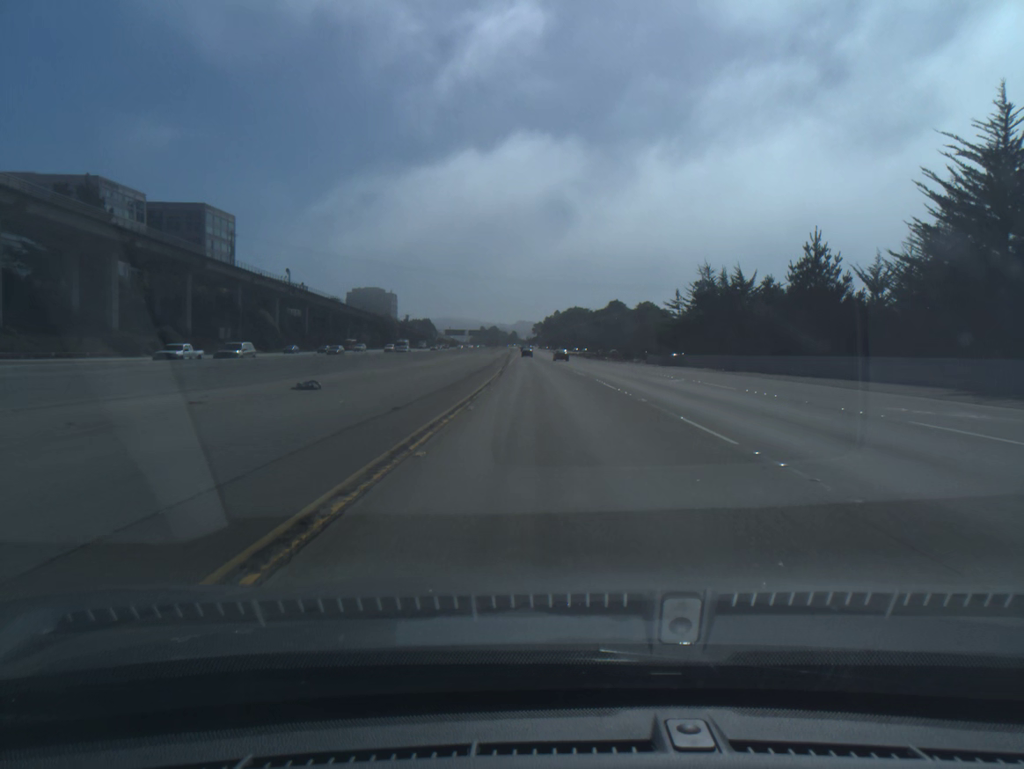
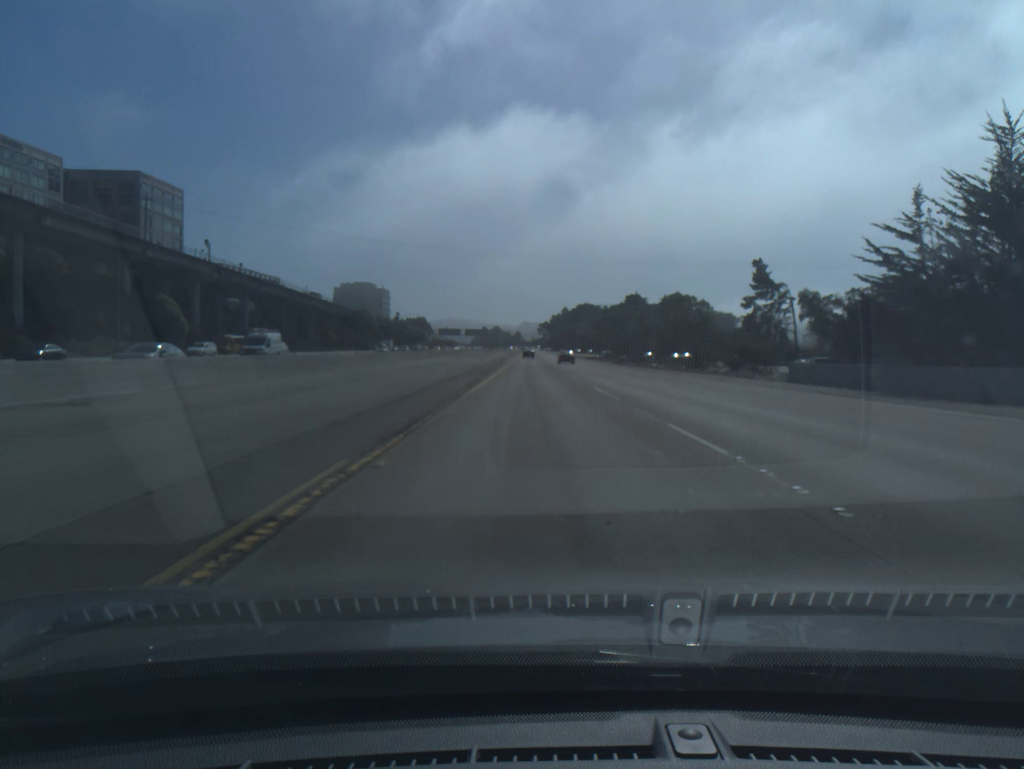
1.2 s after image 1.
(-0.3, +43.7) m; -1°
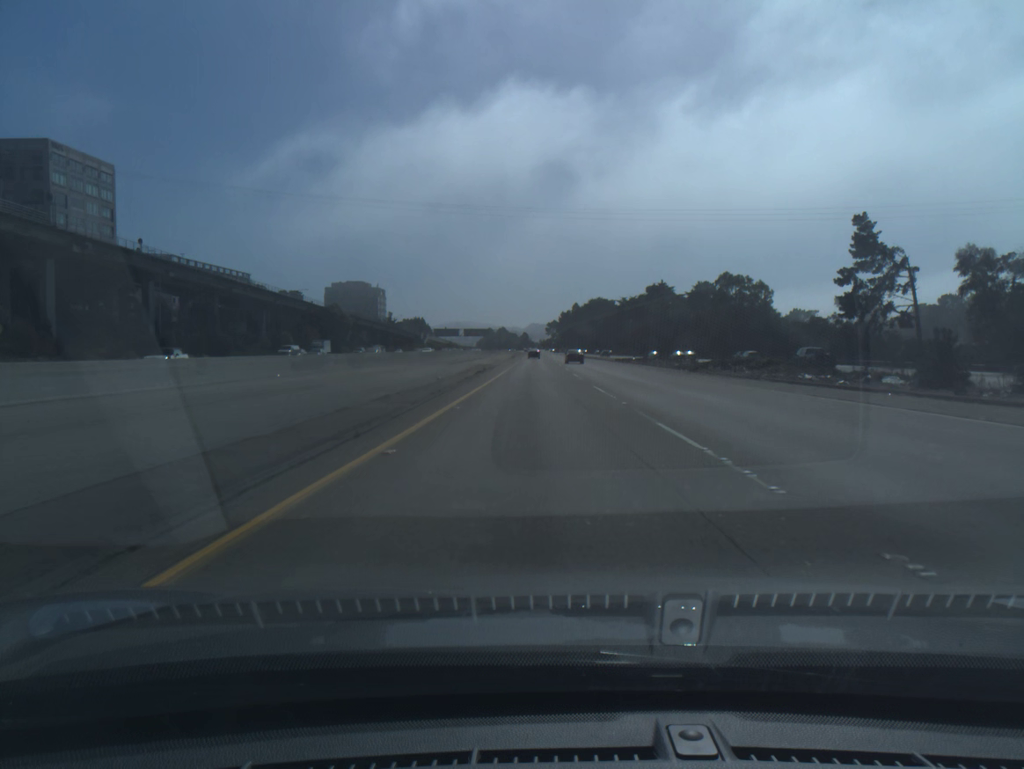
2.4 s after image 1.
(-0.2, +43.0) m; -1°
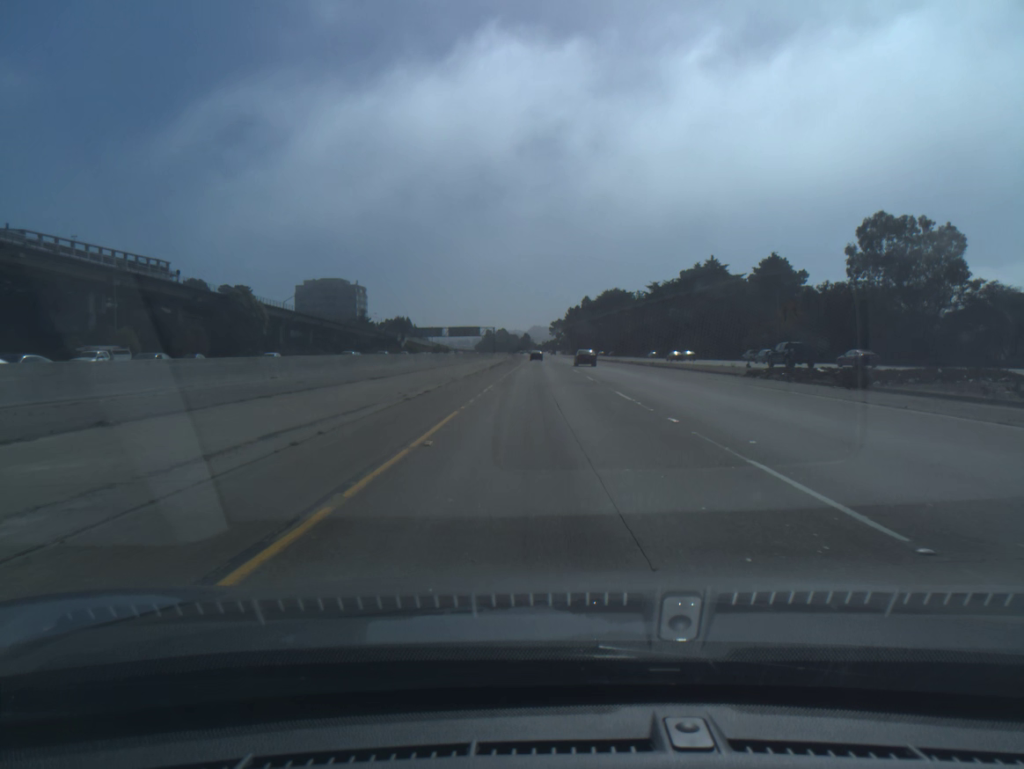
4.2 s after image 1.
(-0.3, +64.1) m; 0°
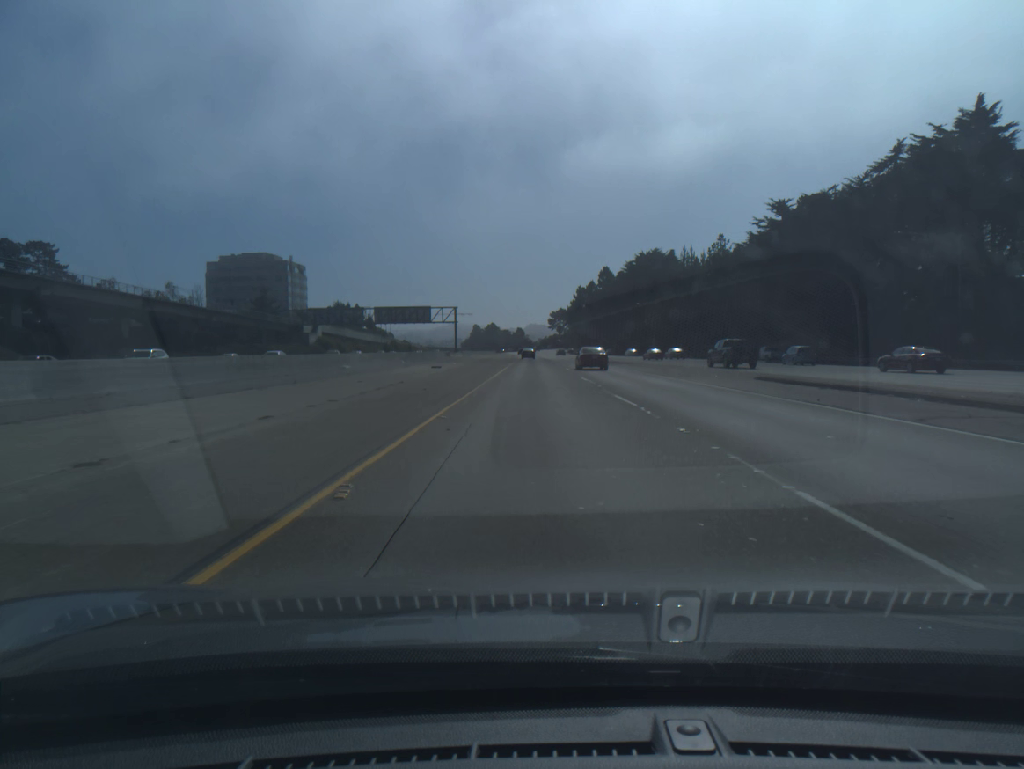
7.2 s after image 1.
(+0.4, +105.3) m; 0°
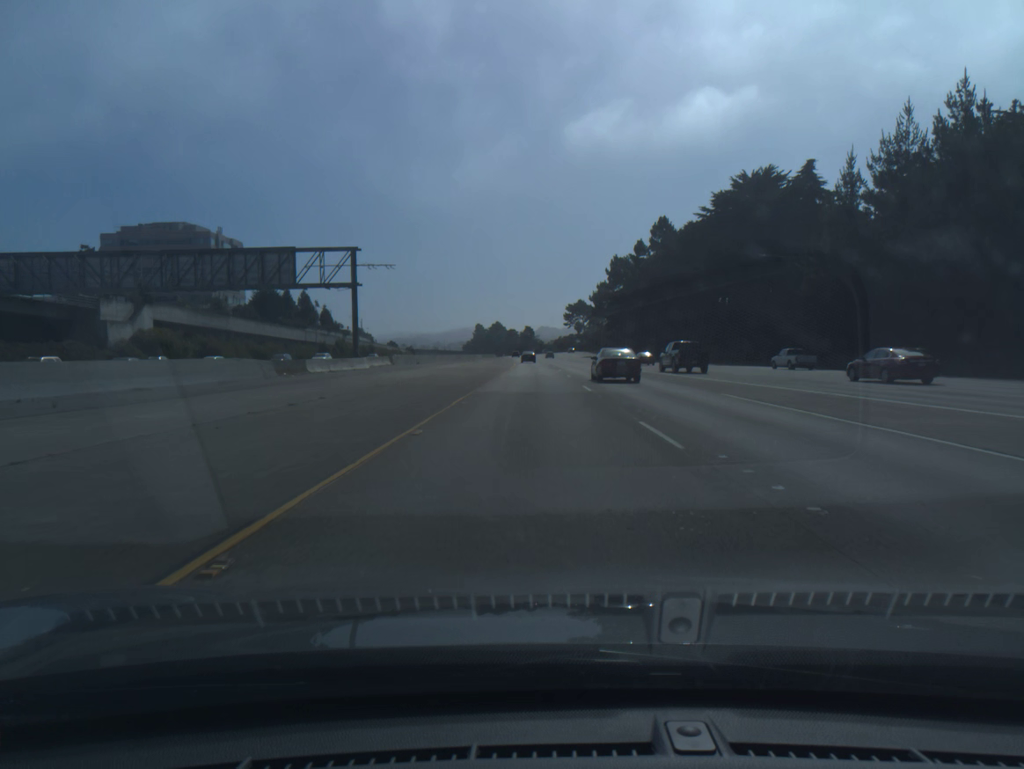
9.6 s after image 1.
(-0.2, +82.0) m; -1°
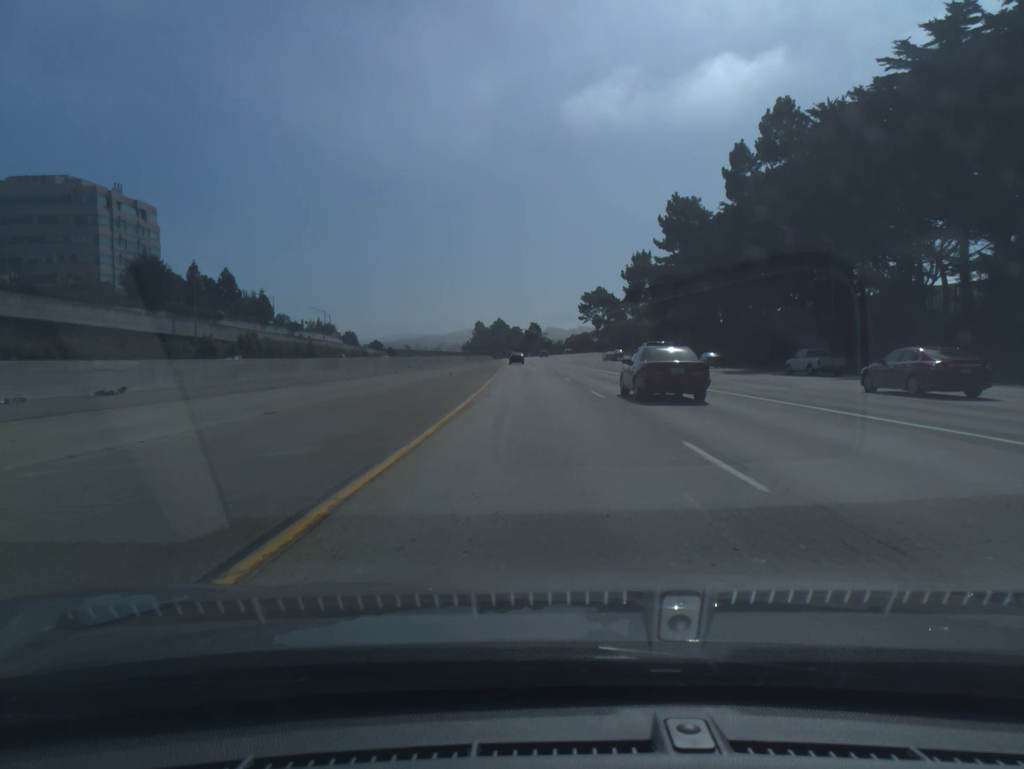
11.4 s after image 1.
(-0.4, +61.5) m; -1°
